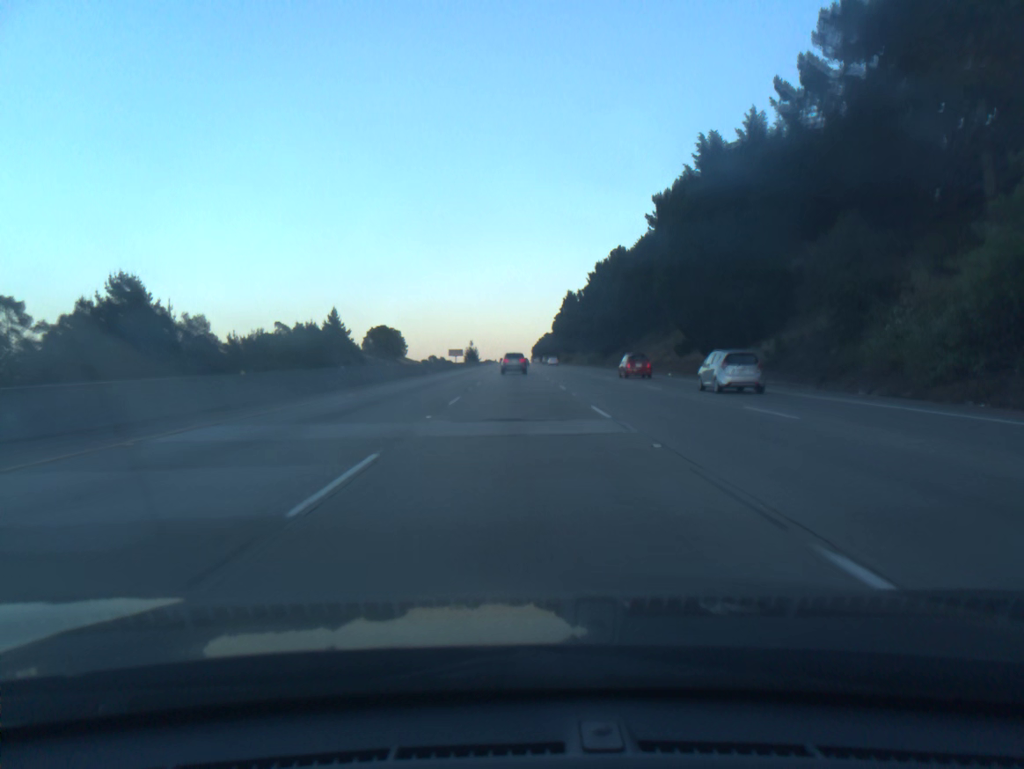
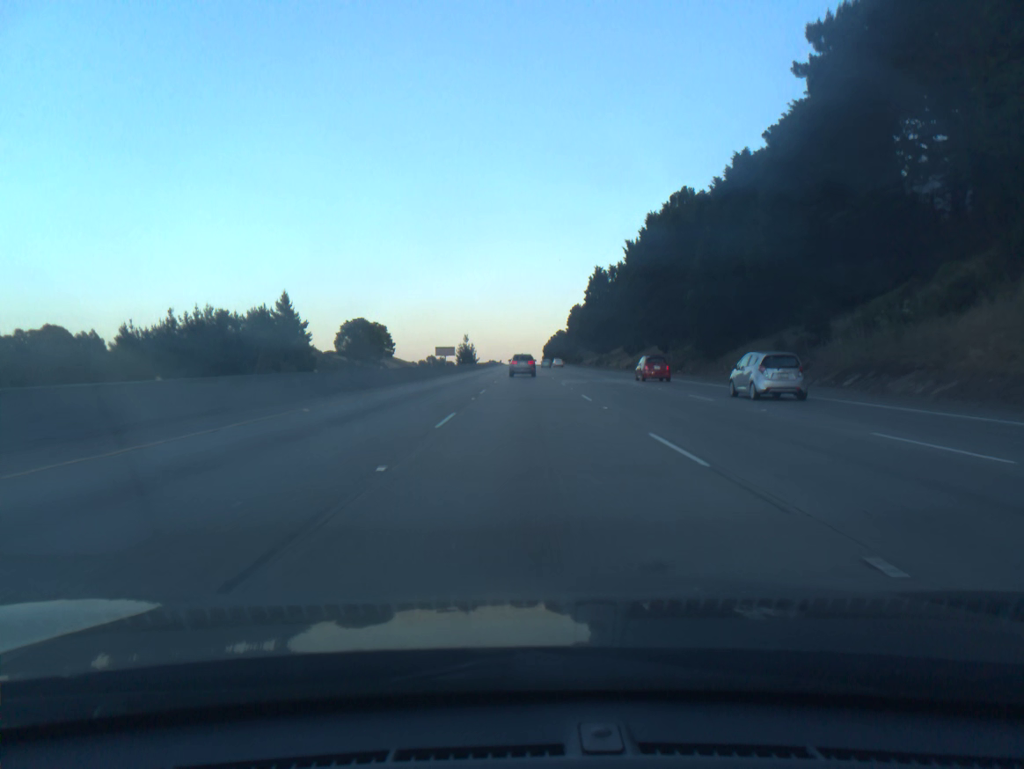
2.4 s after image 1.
(-0.6, +65.2) m; -1°
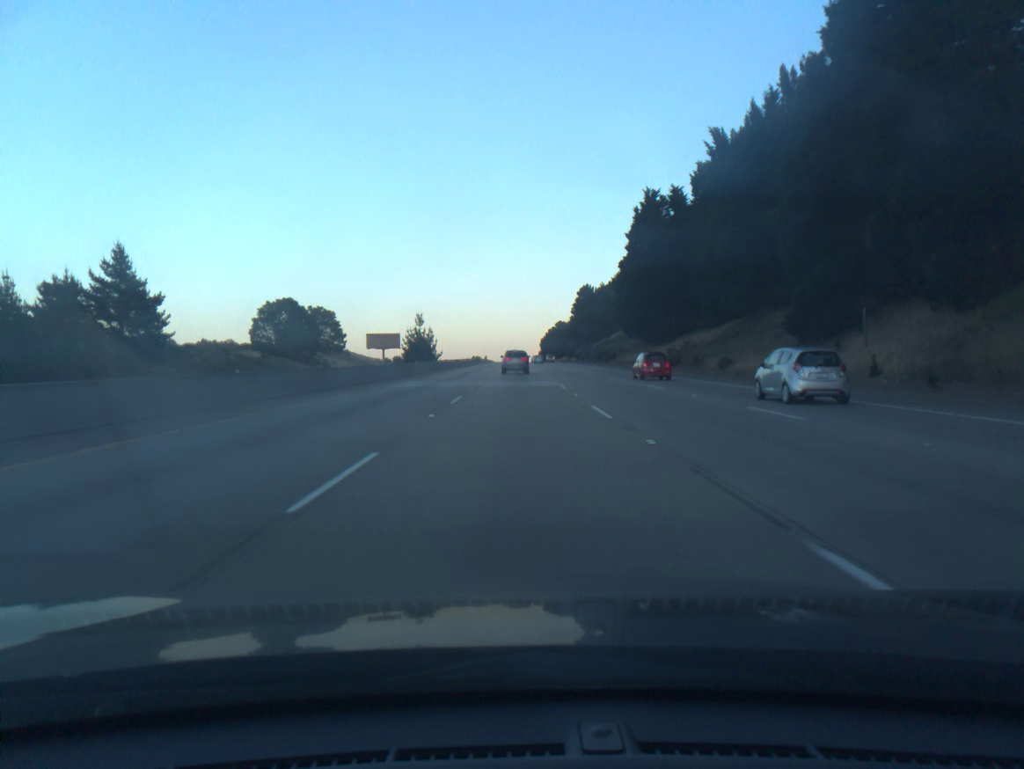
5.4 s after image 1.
(+0.6, +81.2) m; 0°
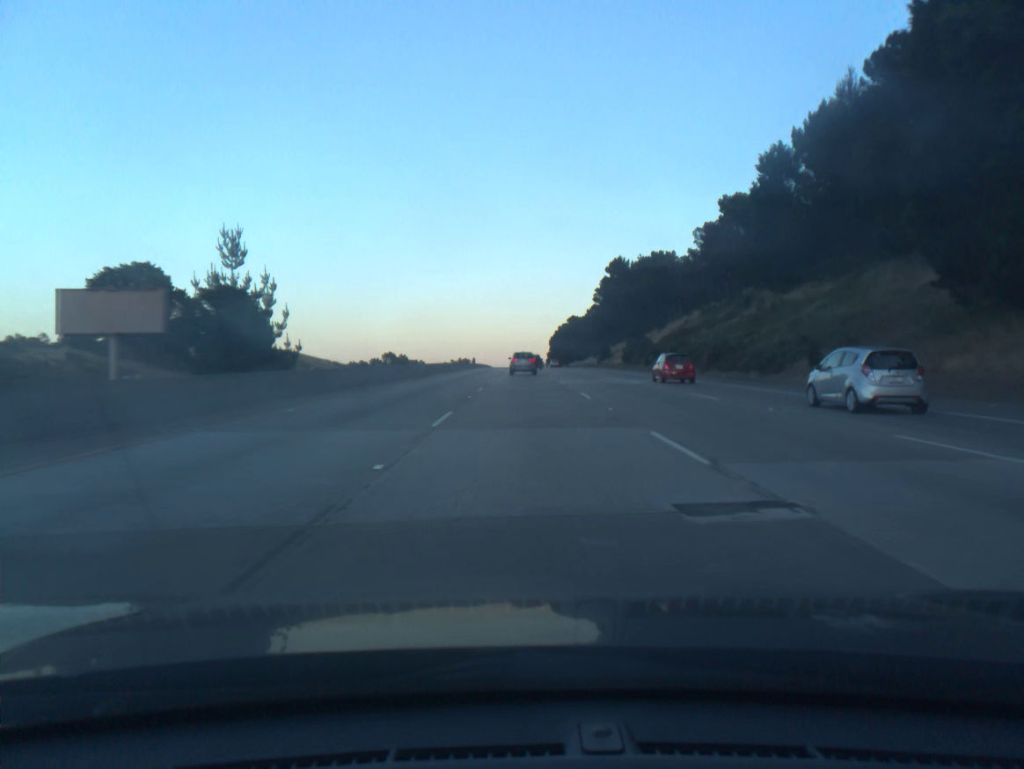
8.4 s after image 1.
(-0.5, +80.2) m; 0°
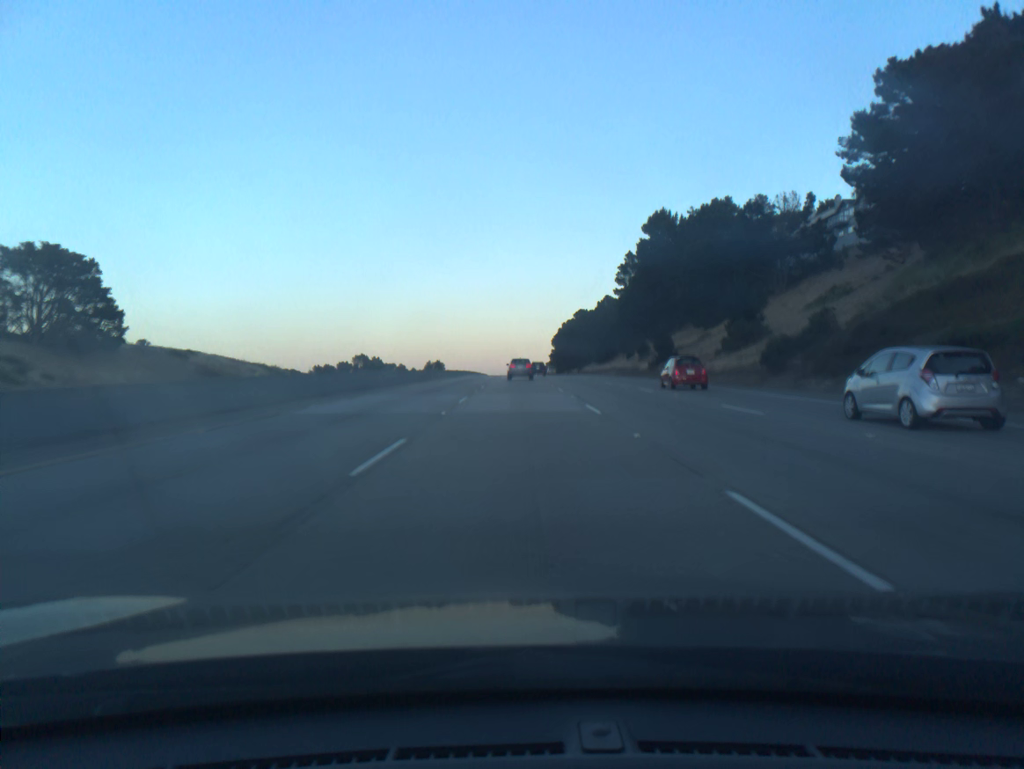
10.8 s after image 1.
(+0.3, +63.8) m; 0°
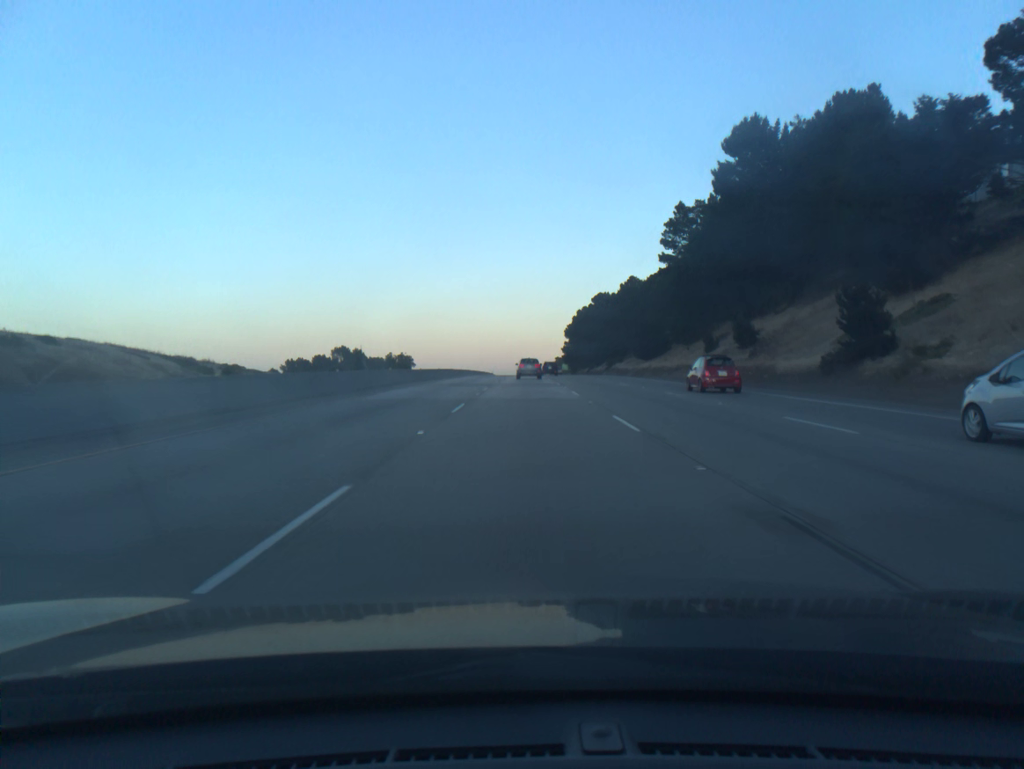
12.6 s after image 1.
(-0.2, +48.4) m; -1°
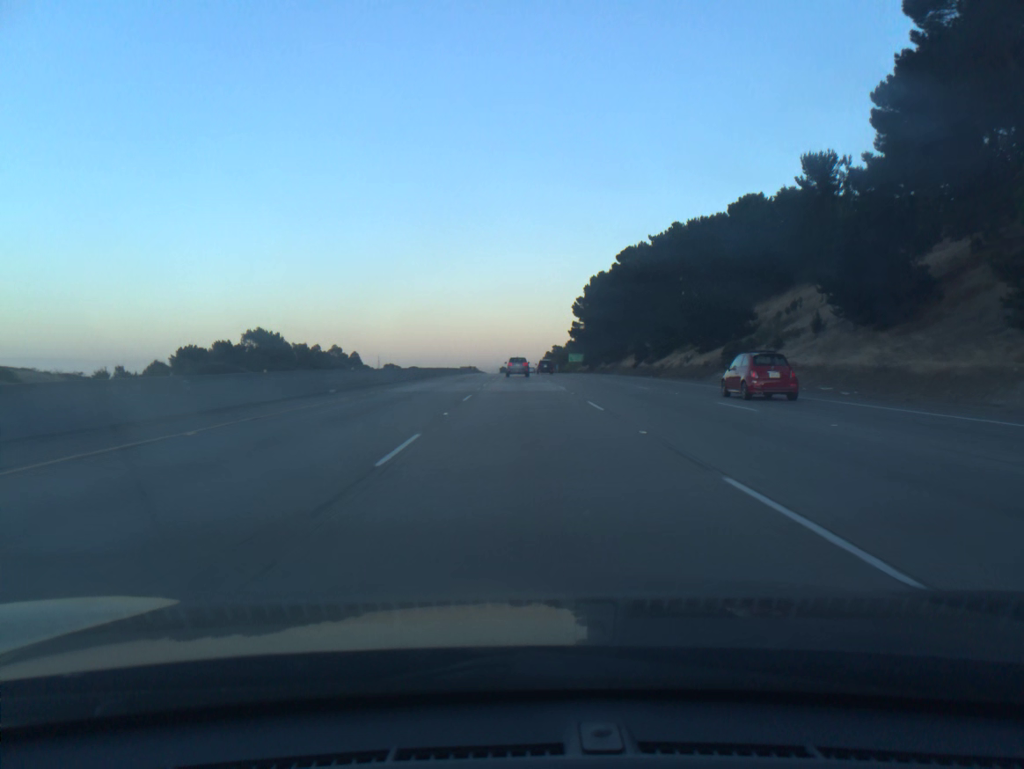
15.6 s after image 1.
(+0.3, +82.5) m; +1°
